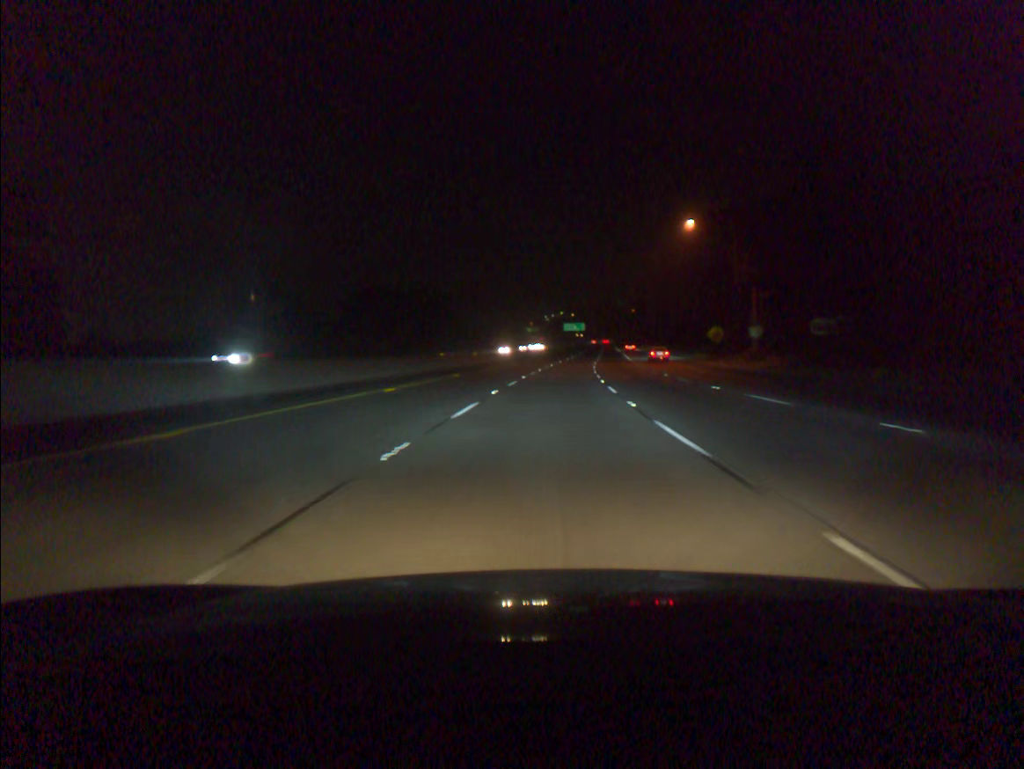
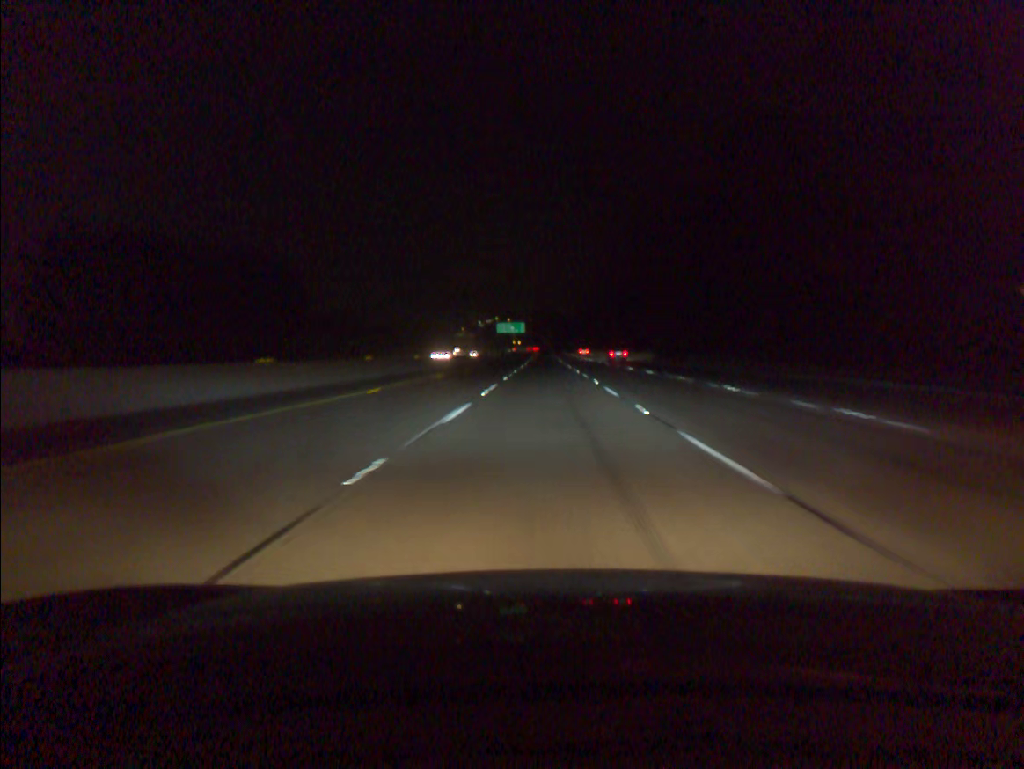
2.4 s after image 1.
(+3.0, +73.8) m; +5°
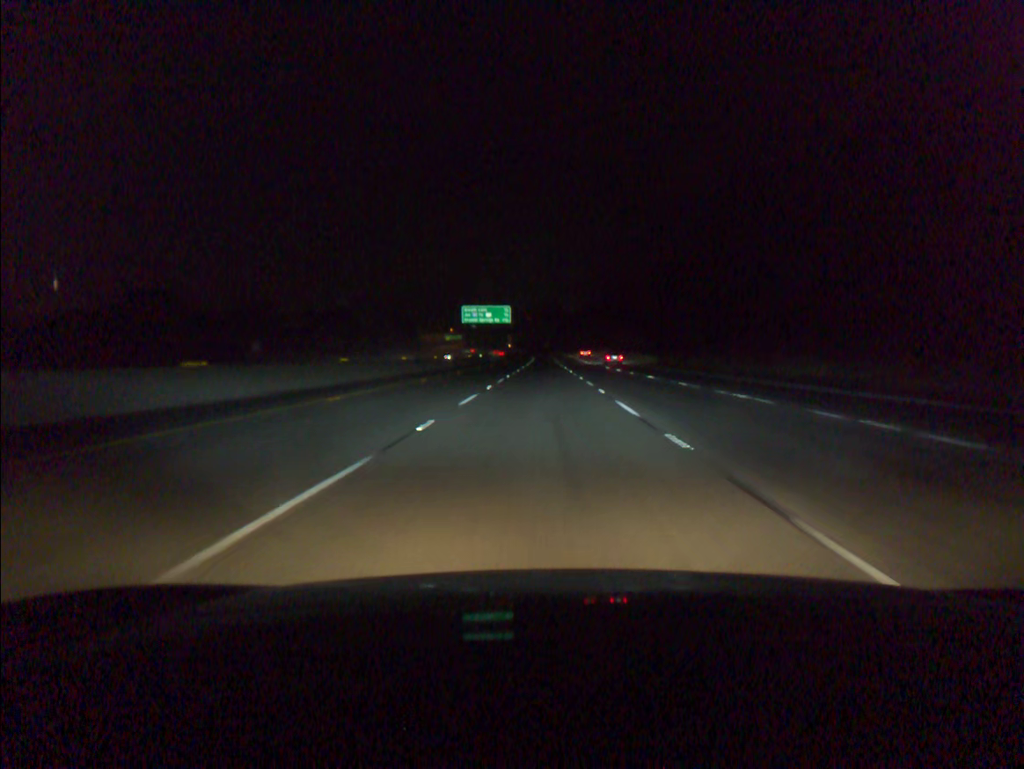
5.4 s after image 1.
(+0.5, +91.5) m; 0°
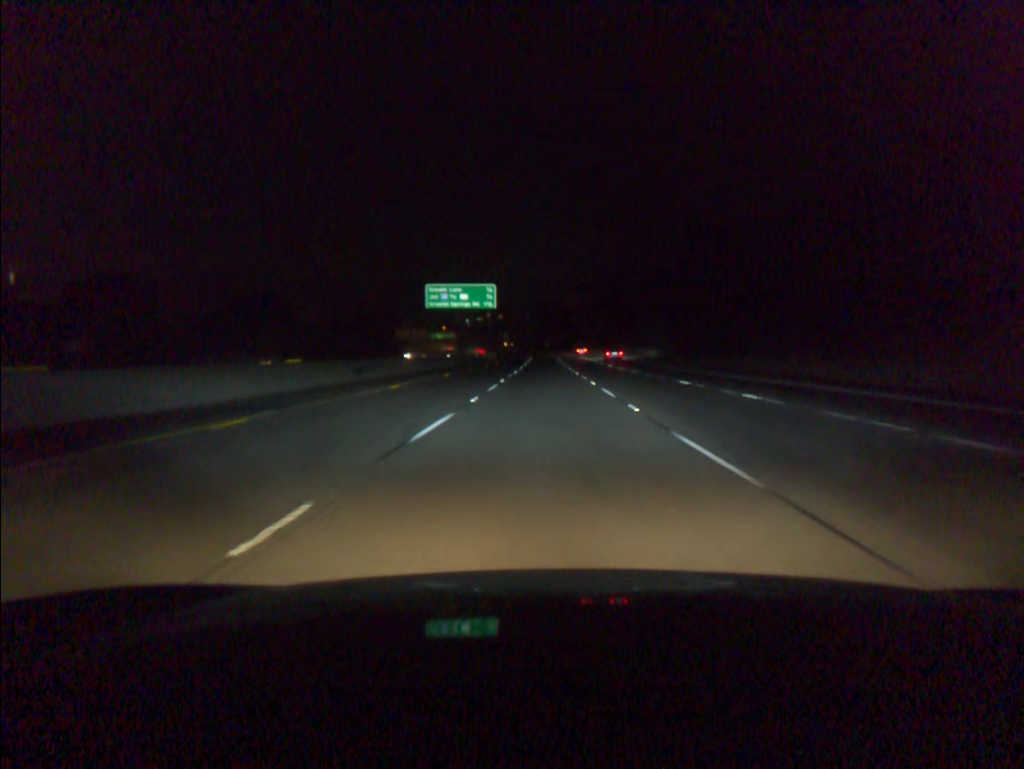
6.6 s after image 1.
(0.0, +36.3) m; 0°
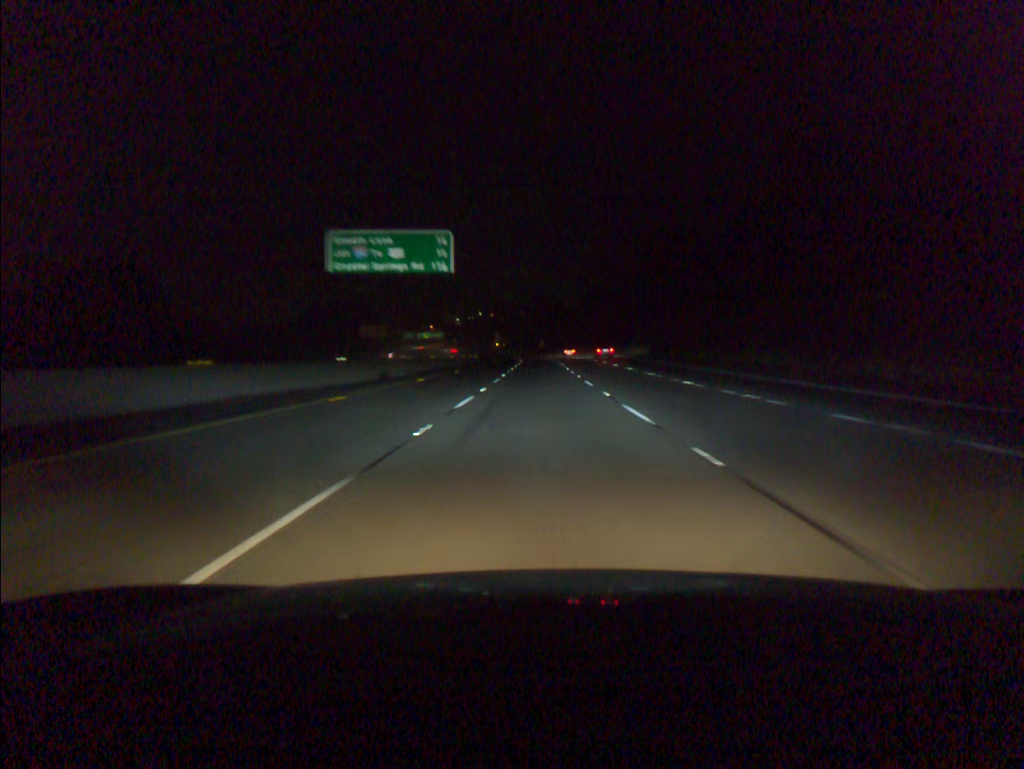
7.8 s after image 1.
(+0.1, +36.3) m; 0°
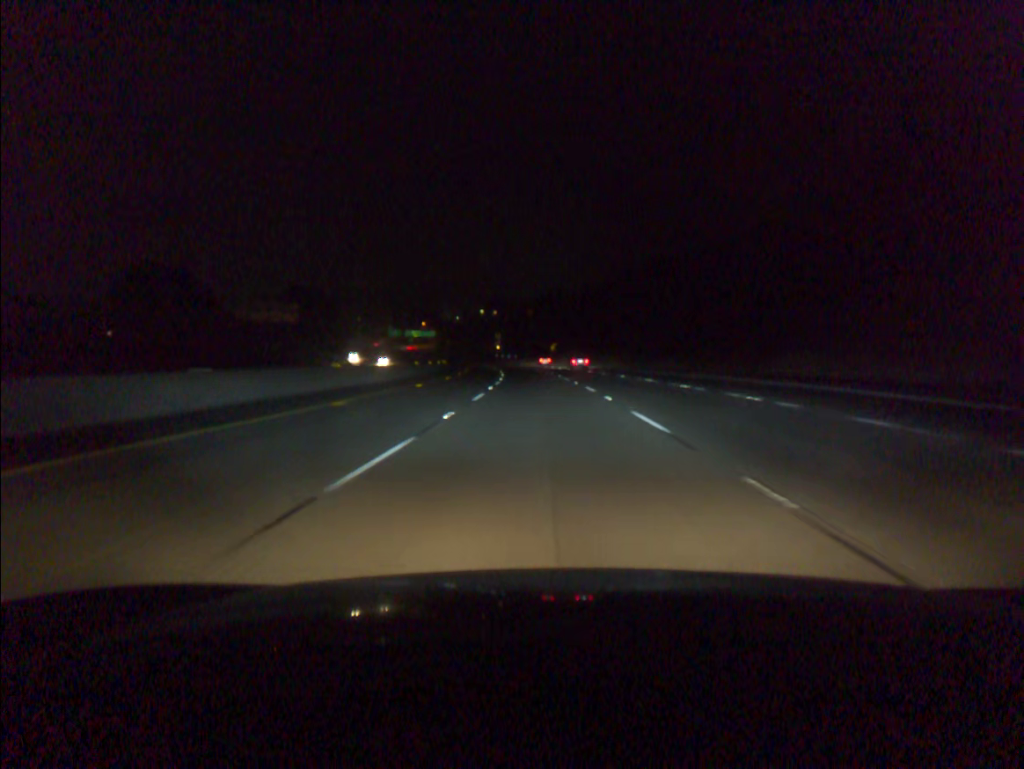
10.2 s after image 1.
(-0.3, +72.9) m; -1°
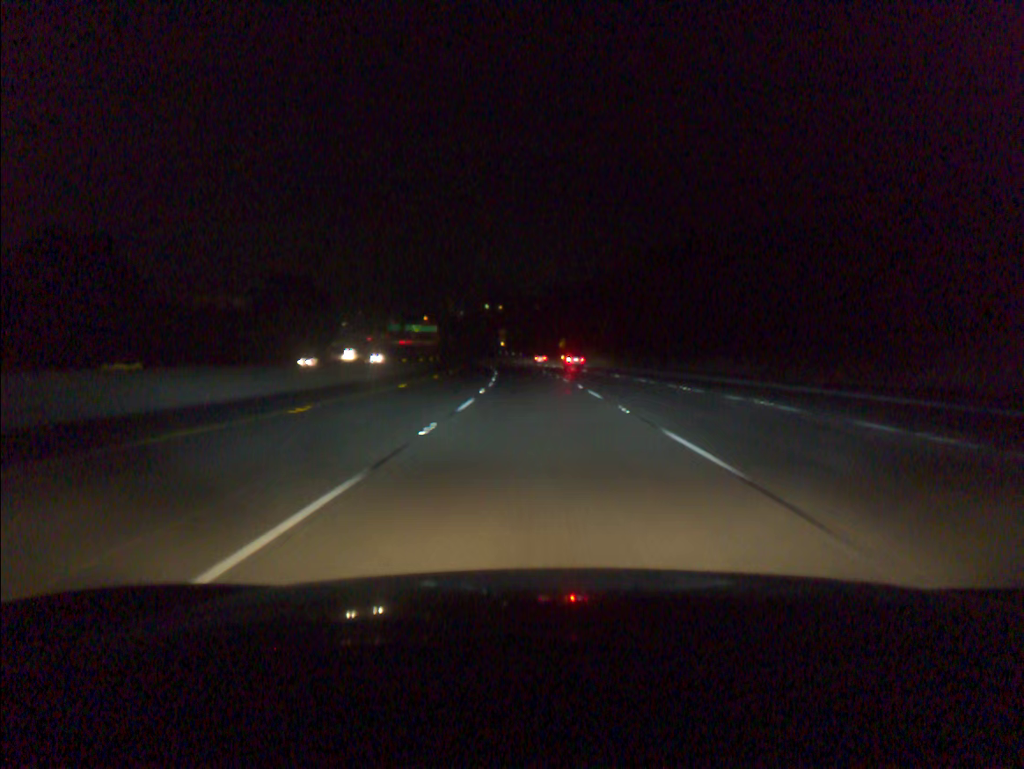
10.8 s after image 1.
(-0.1, +18.2) m; 0°
